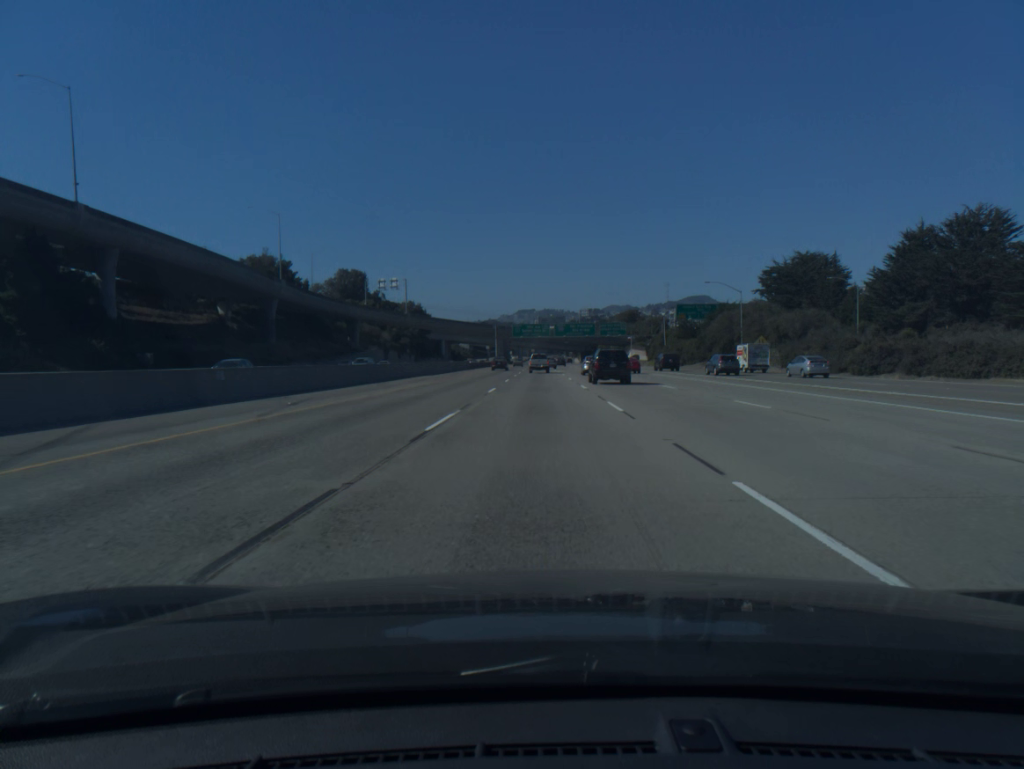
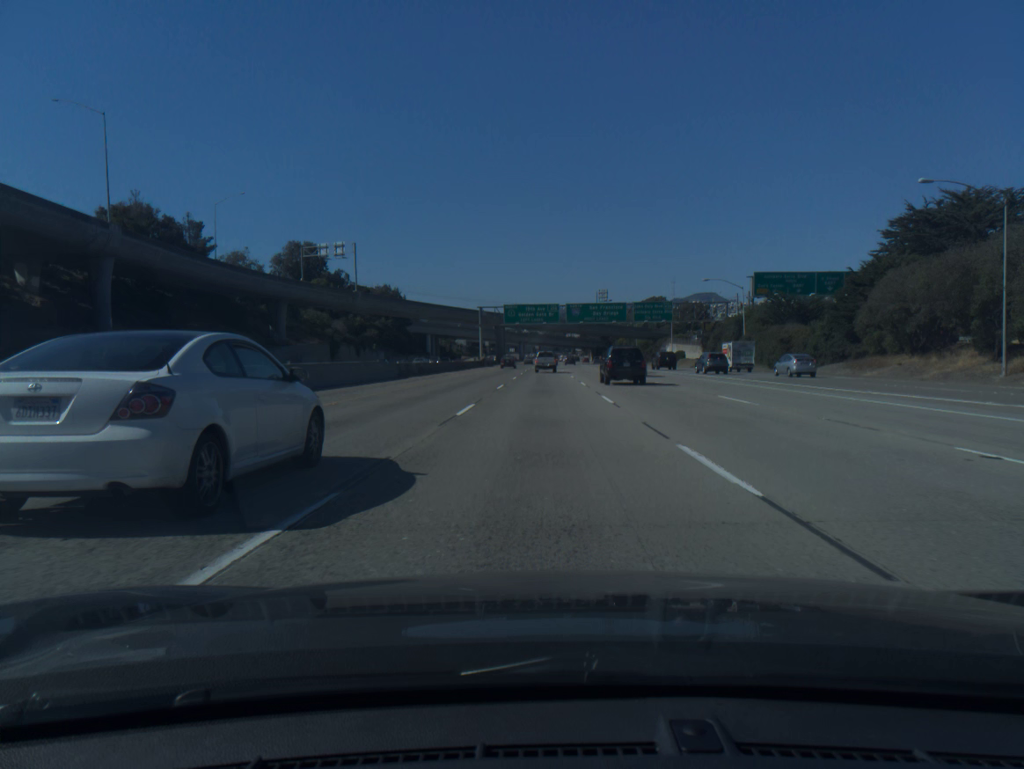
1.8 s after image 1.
(-0.1, +53.5) m; 0°
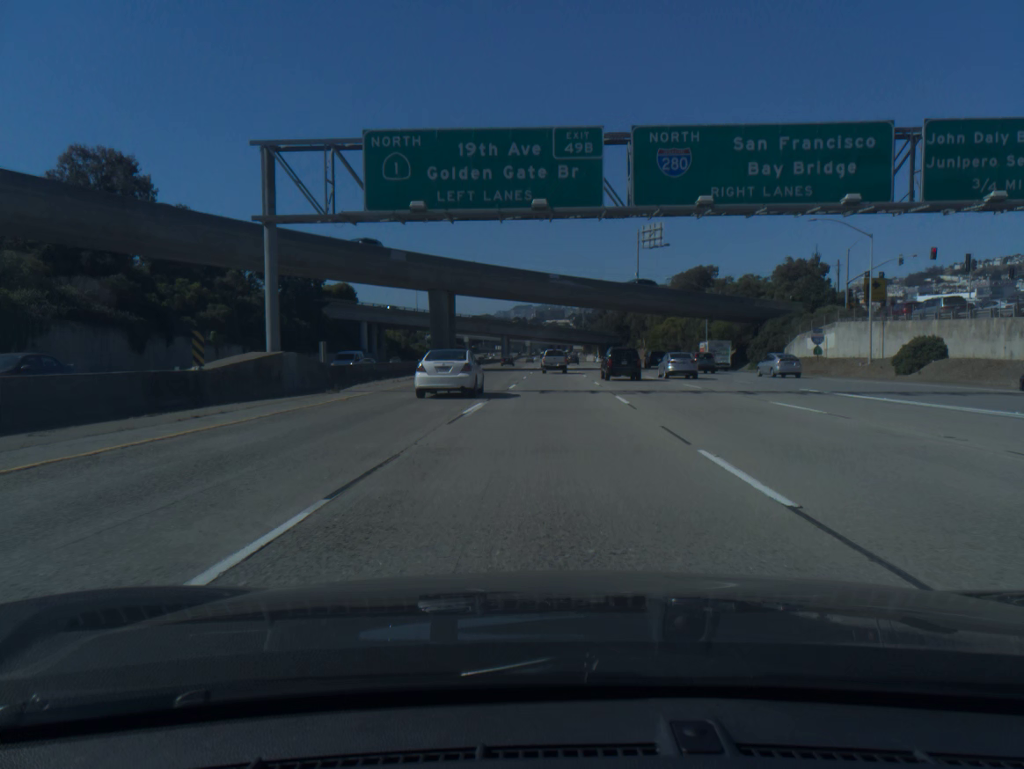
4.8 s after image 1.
(+0.3, +86.1) m; 0°
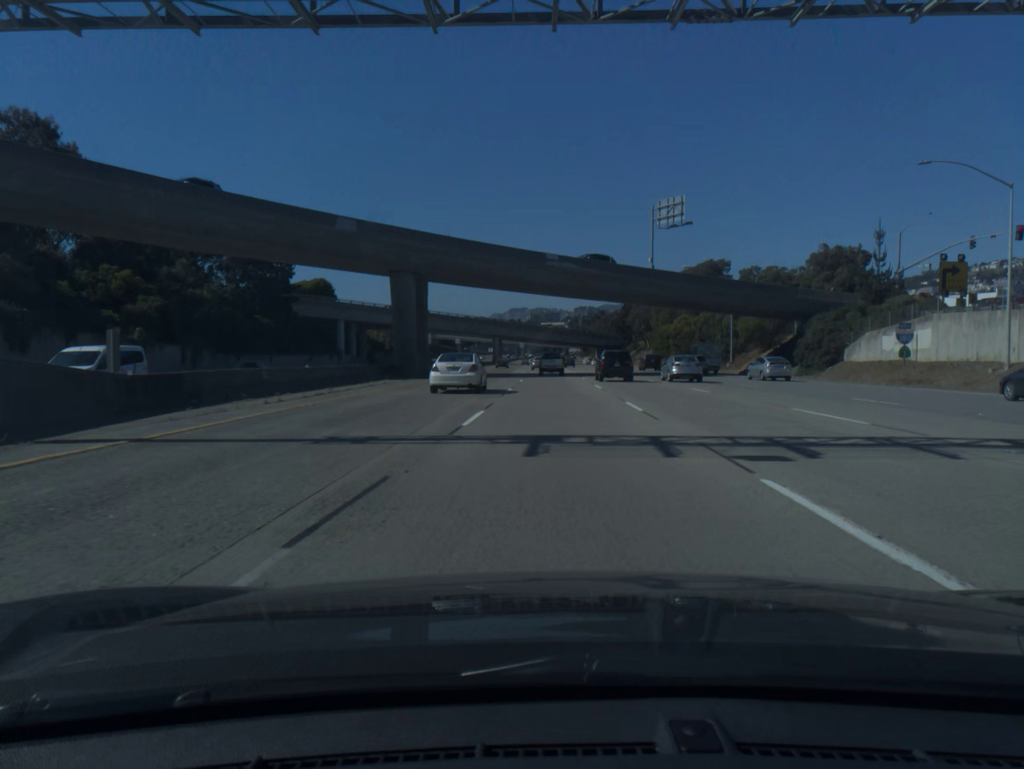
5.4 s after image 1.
(+0.1, +16.4) m; 0°
